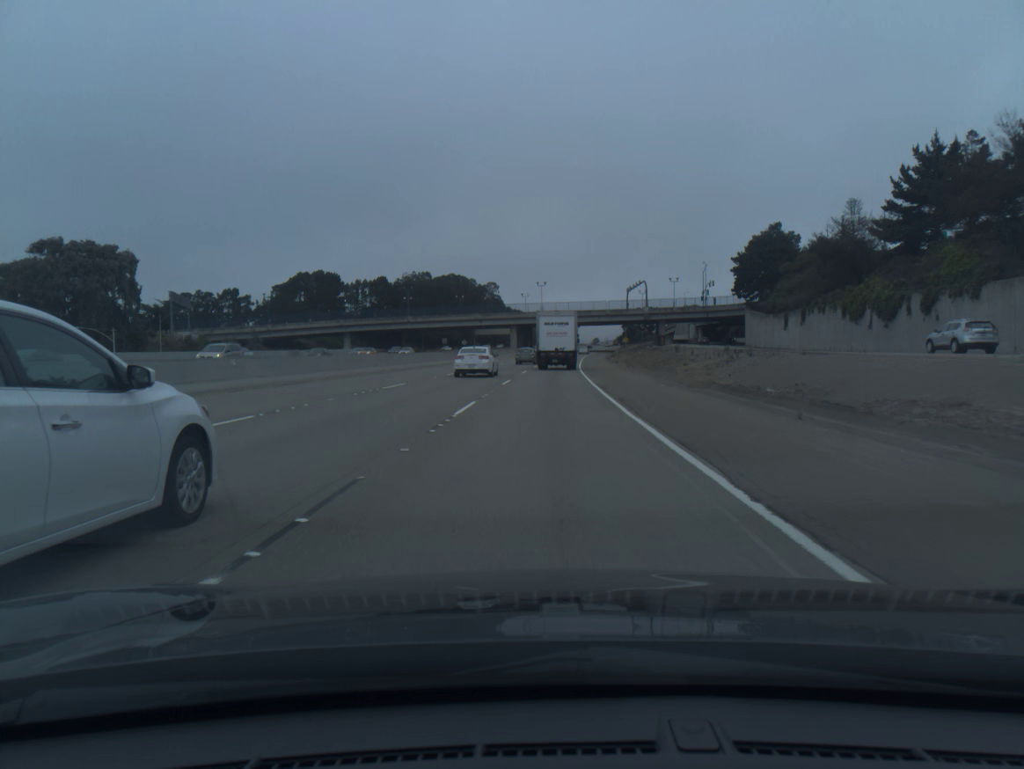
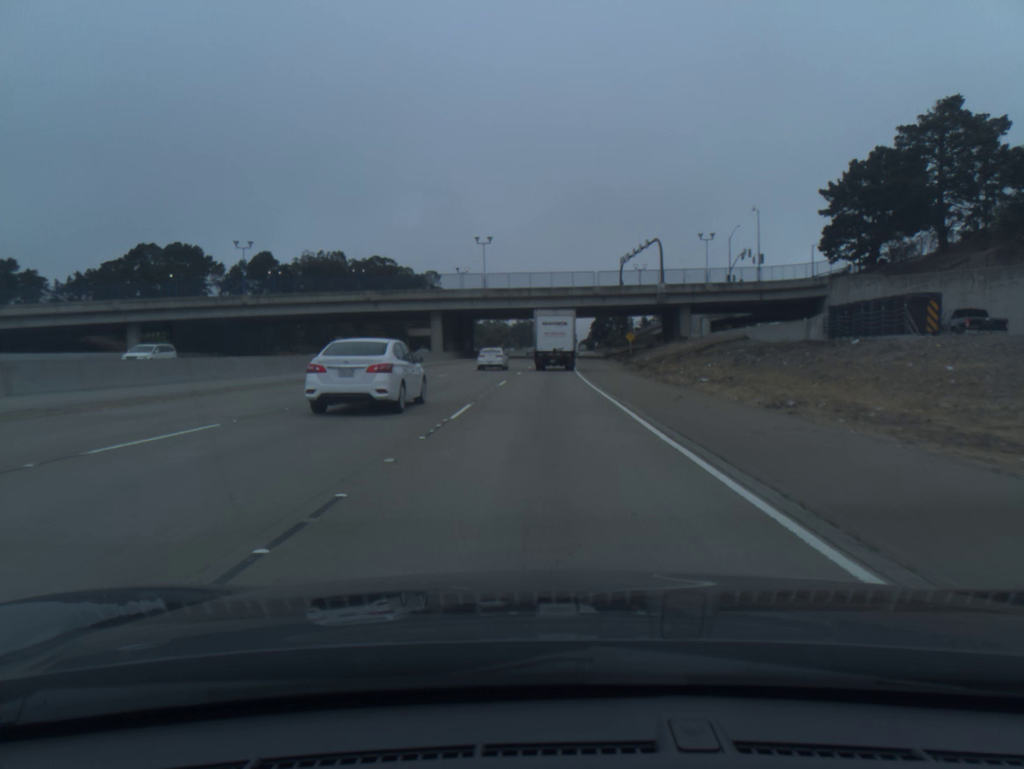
(+2.2, +73.3) m; +3°
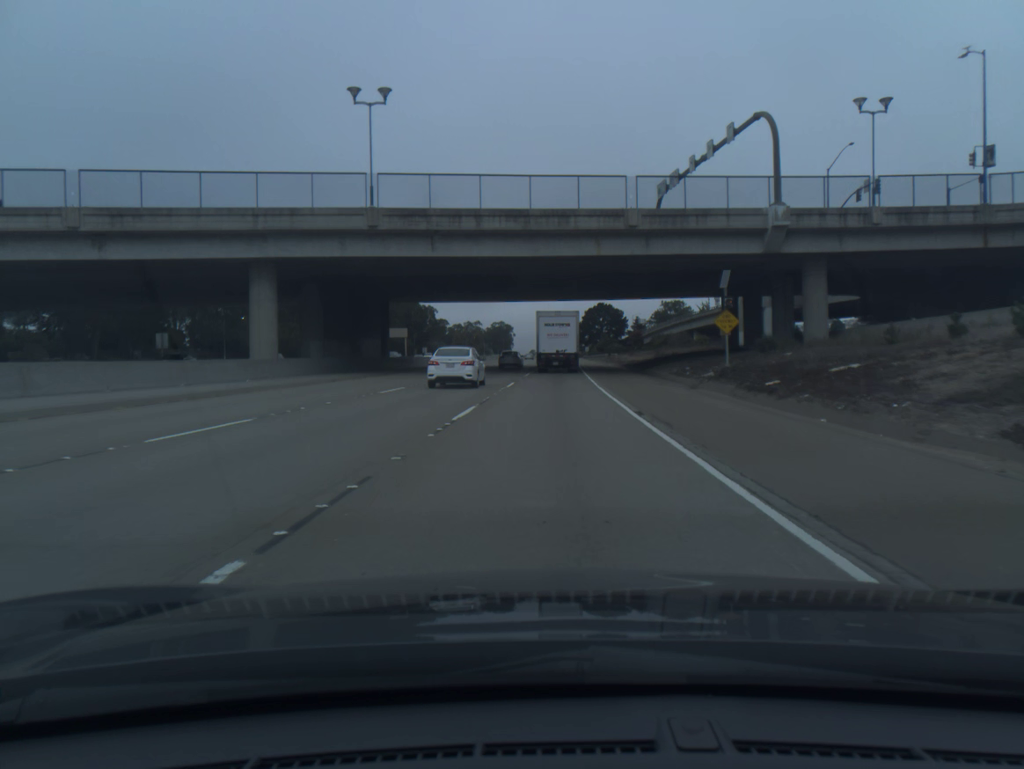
(+0.7, +57.4) m; +1°
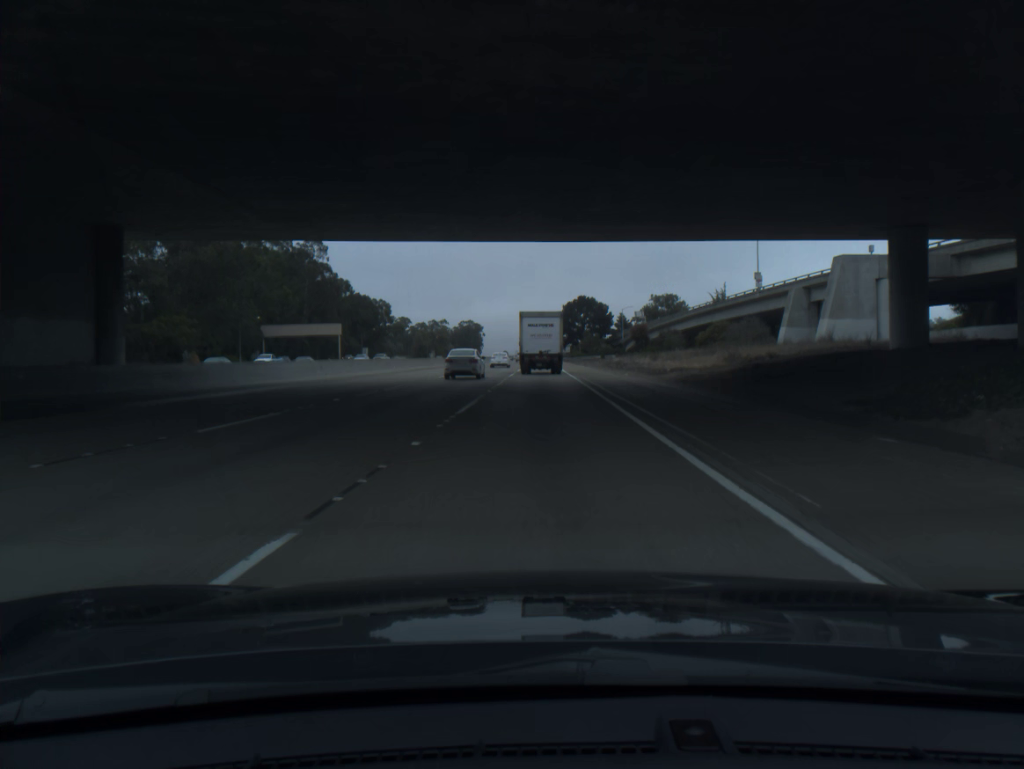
(+0.8, +42.3) m; +2°
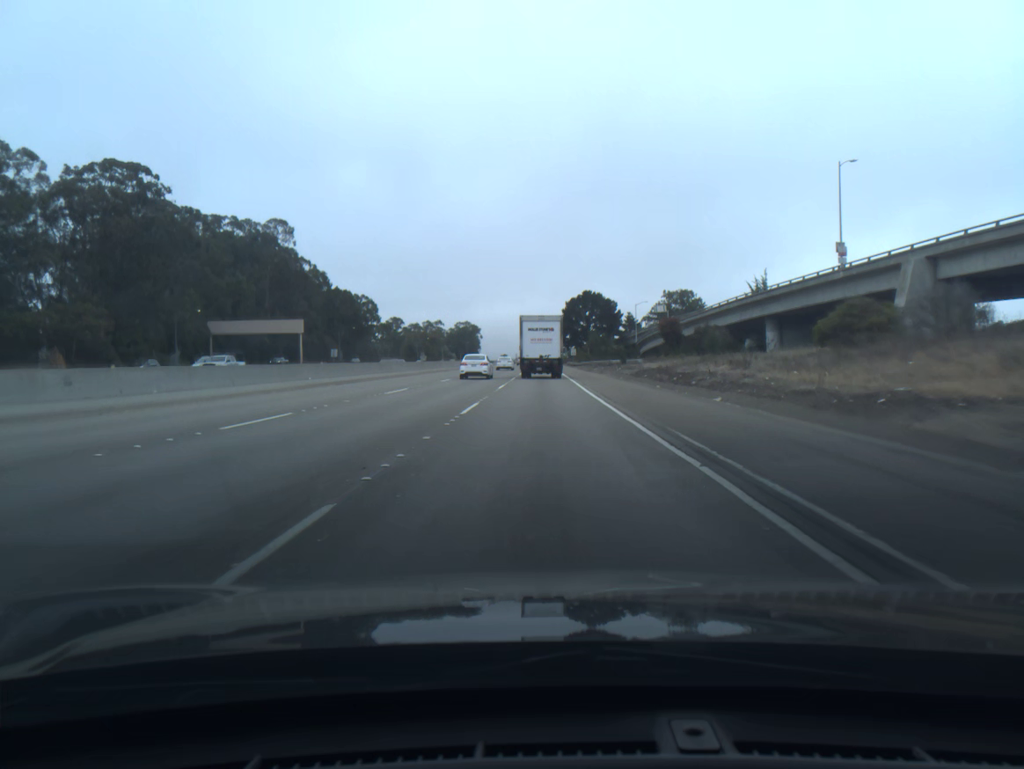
(0.0, +28.0) m; 0°
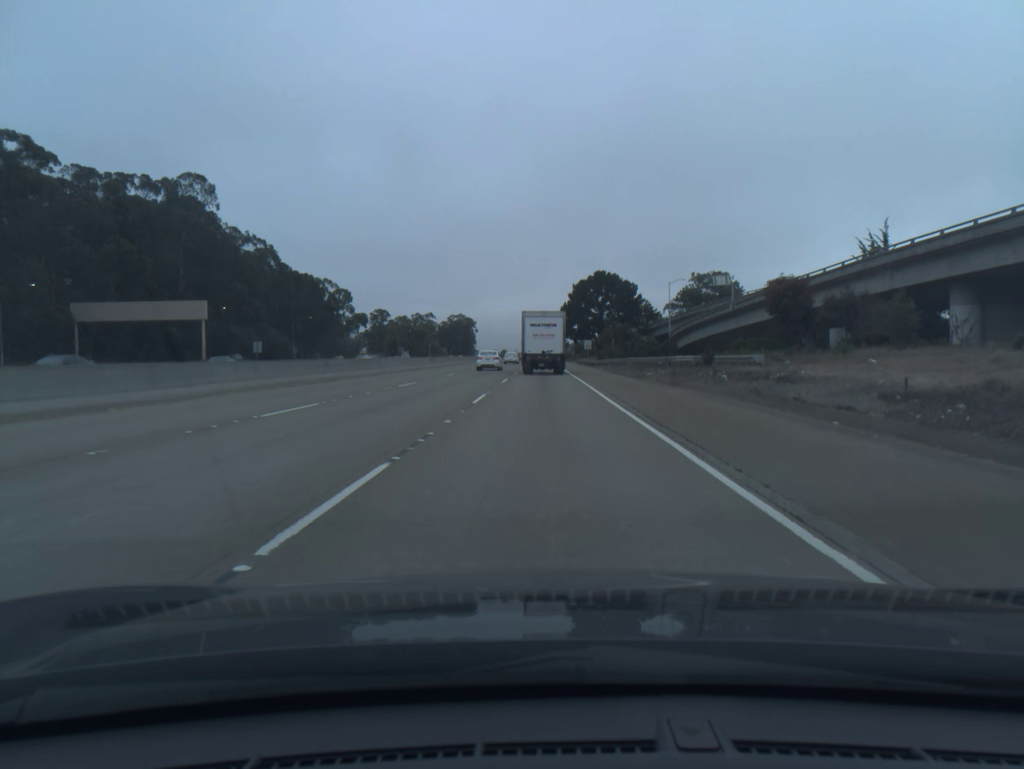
(-0.1, +41.7) m; 0°
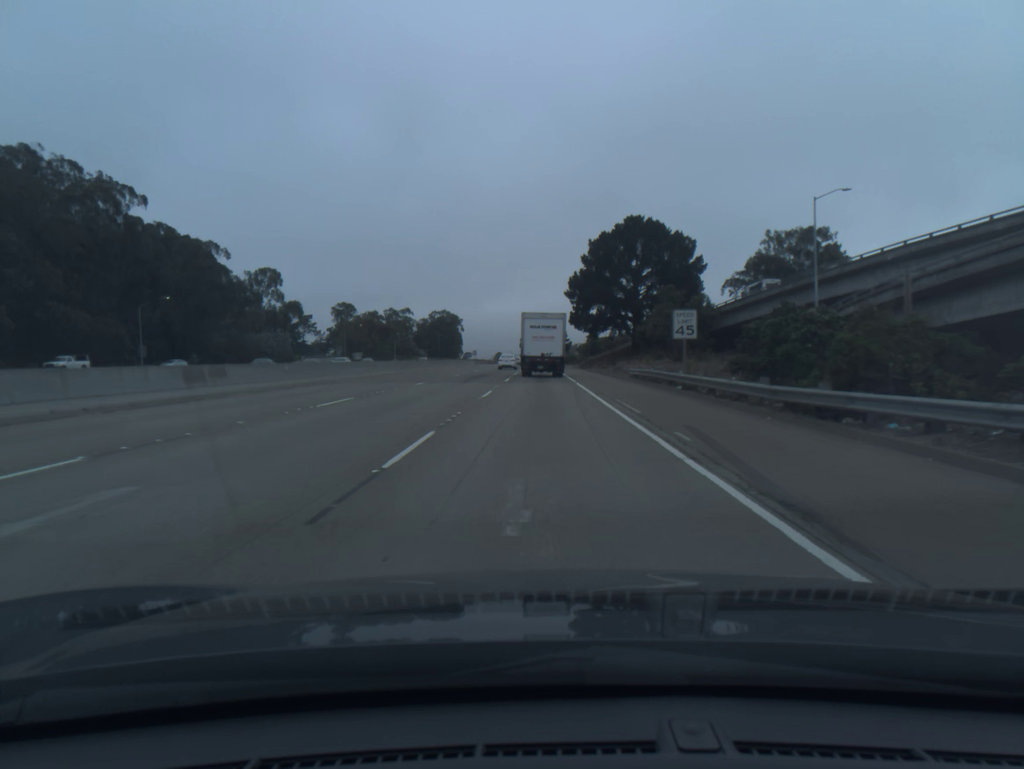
(+0.4, +68.4) m; 0°
